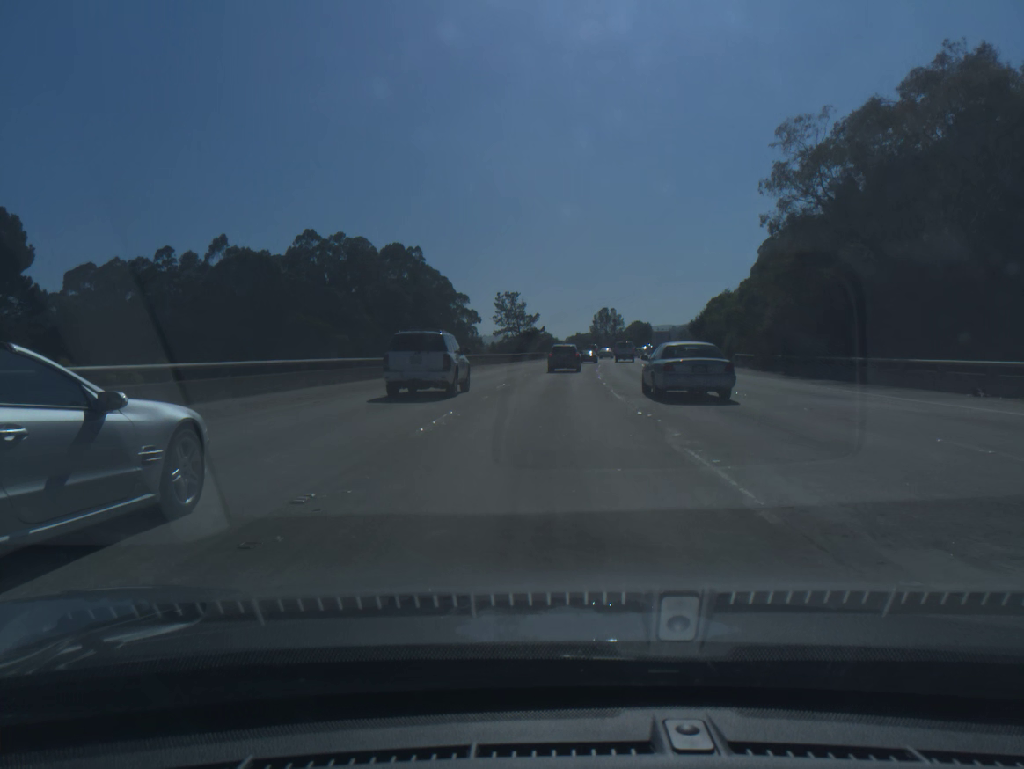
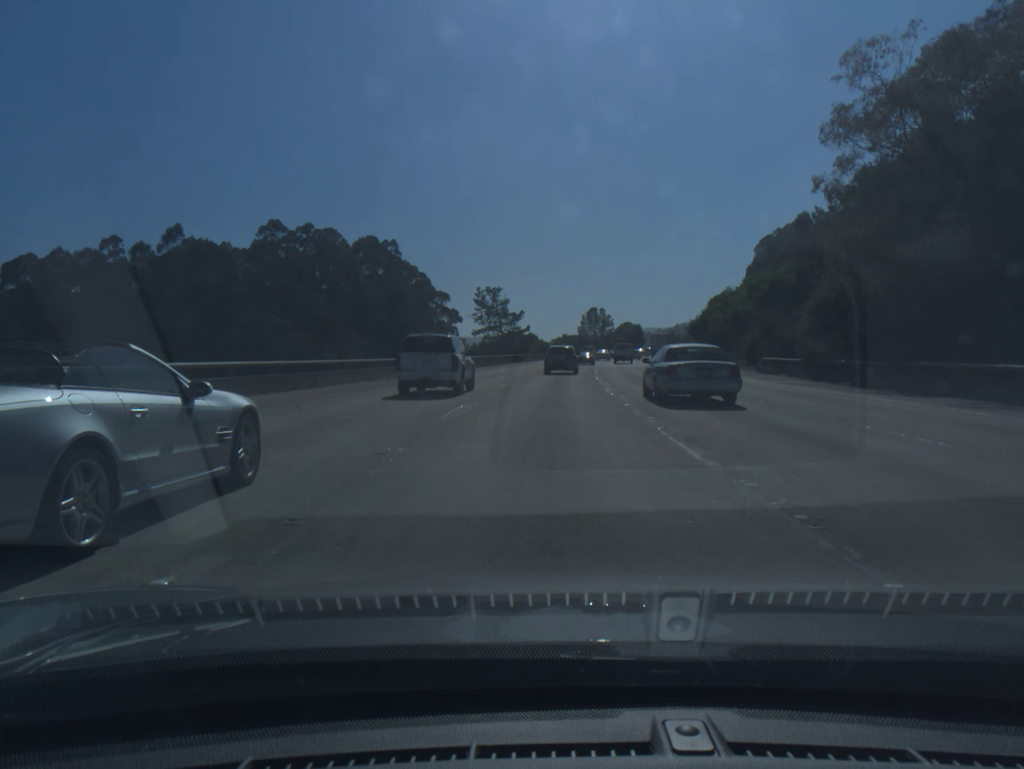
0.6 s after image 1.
(+0.1, +11.6) m; +1°
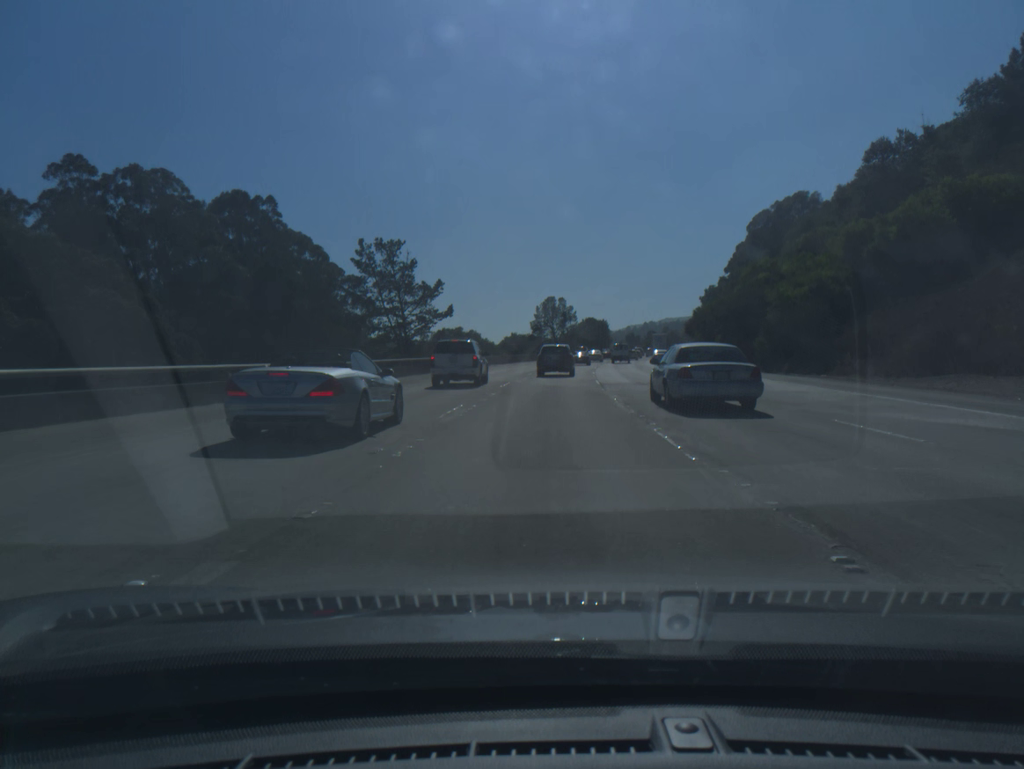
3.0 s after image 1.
(+1.5, +43.6) m; +4°
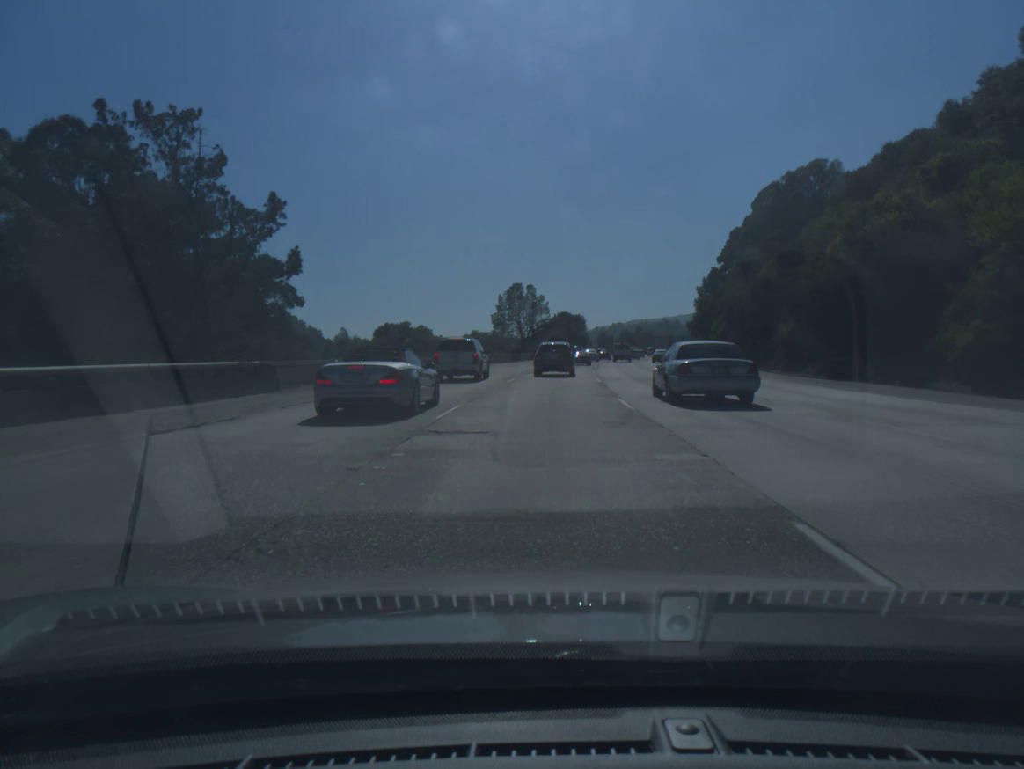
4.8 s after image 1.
(+0.6, +30.6) m; +2°
